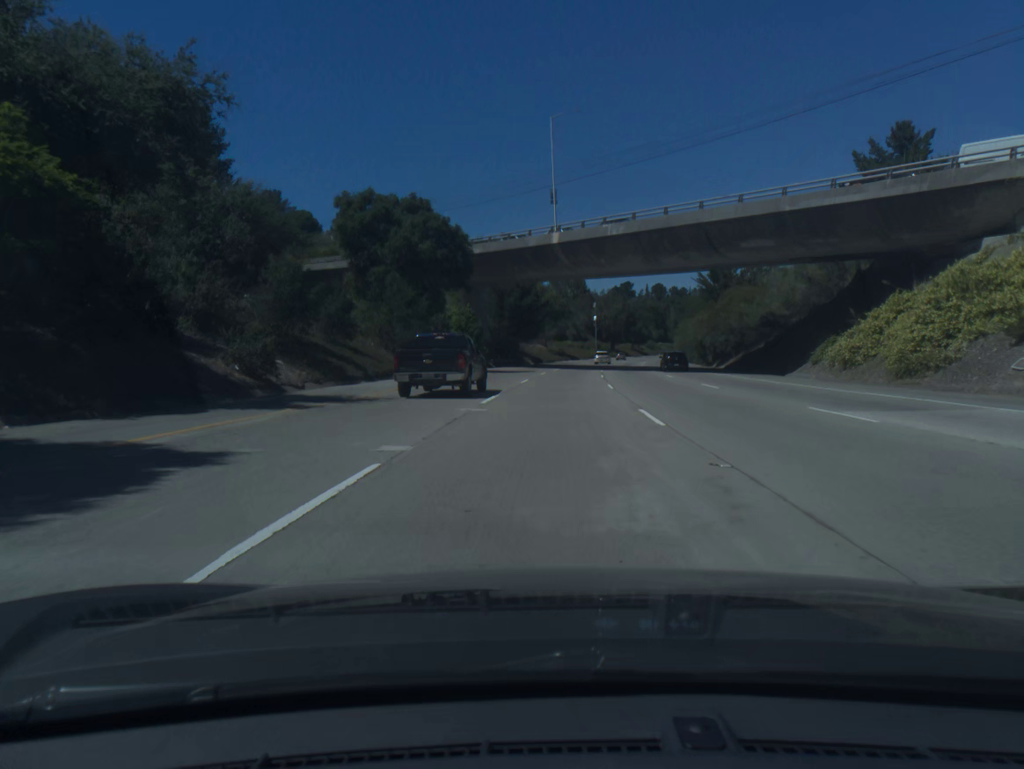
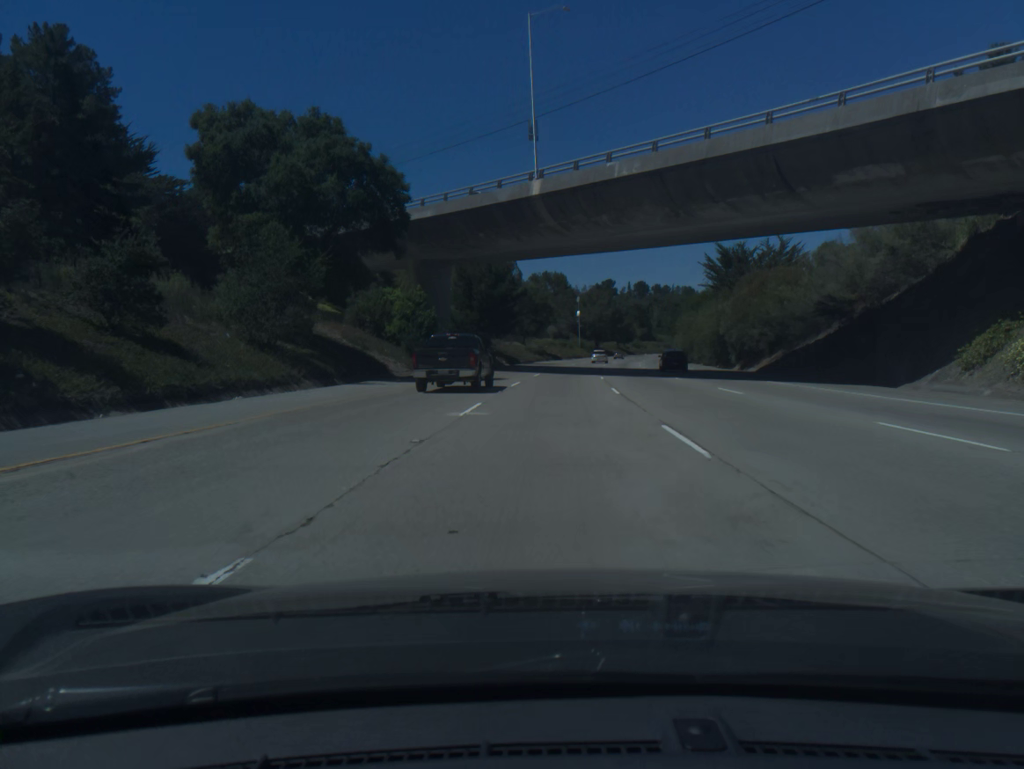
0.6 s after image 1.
(+0.3, +18.4) m; +2°
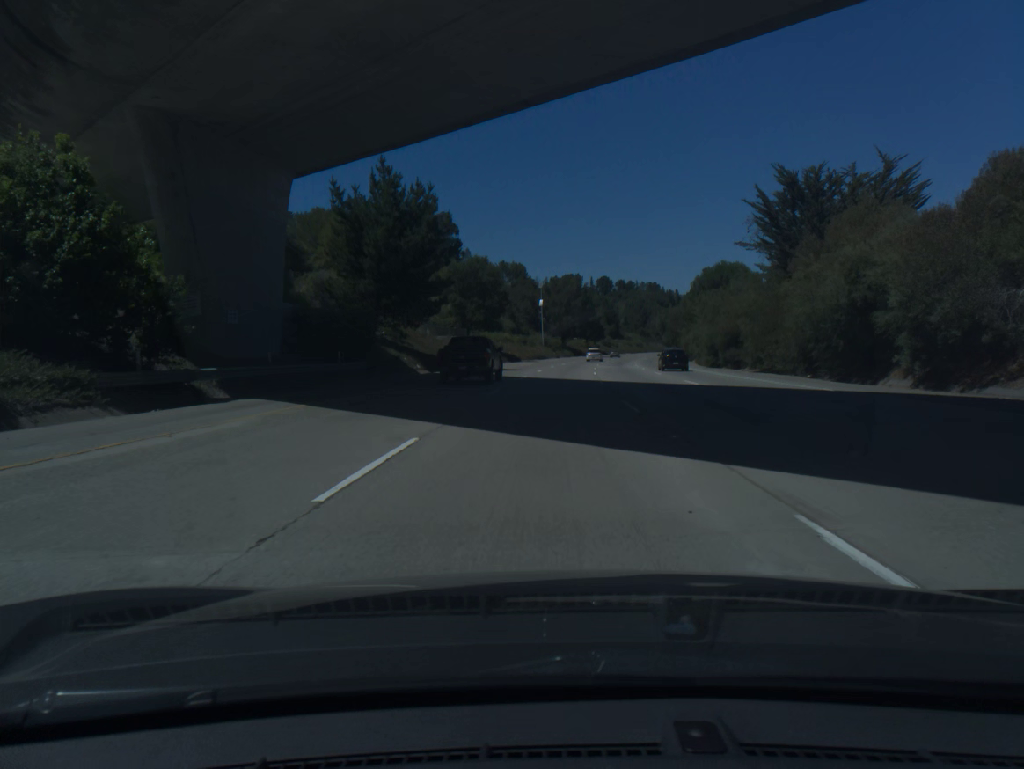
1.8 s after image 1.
(+1.2, +36.9) m; +4°
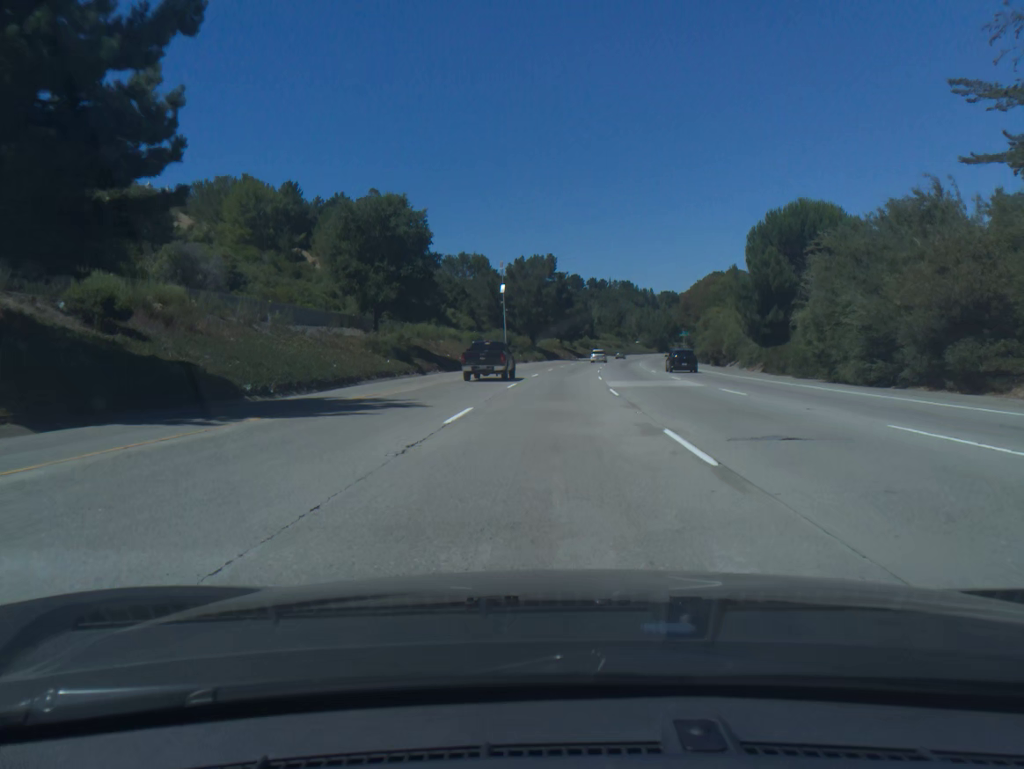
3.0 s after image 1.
(+0.8, +36.9) m; +3°
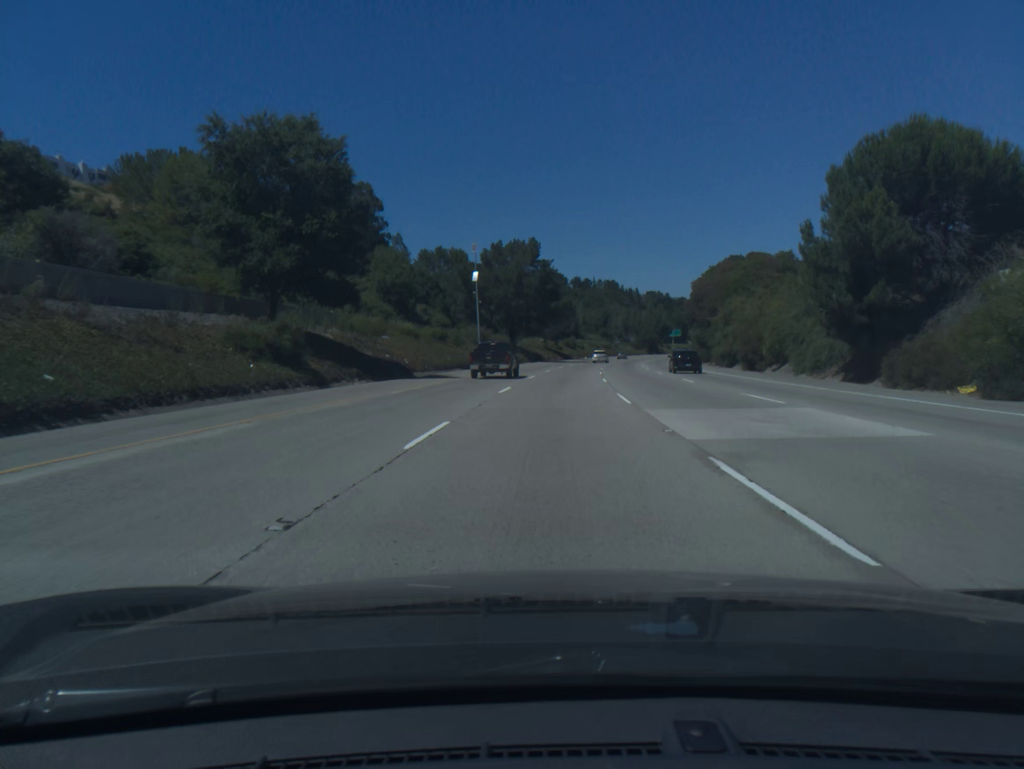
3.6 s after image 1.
(+0.2, +18.5) m; +1°
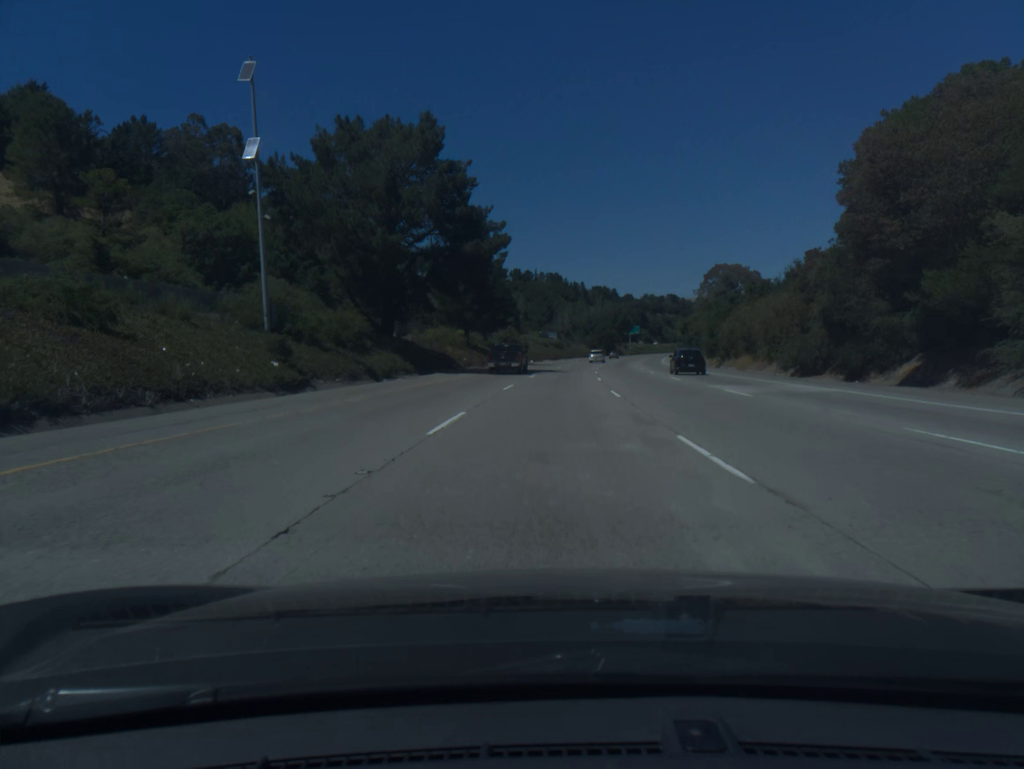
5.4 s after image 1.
(+2.0, +55.5) m; +4°
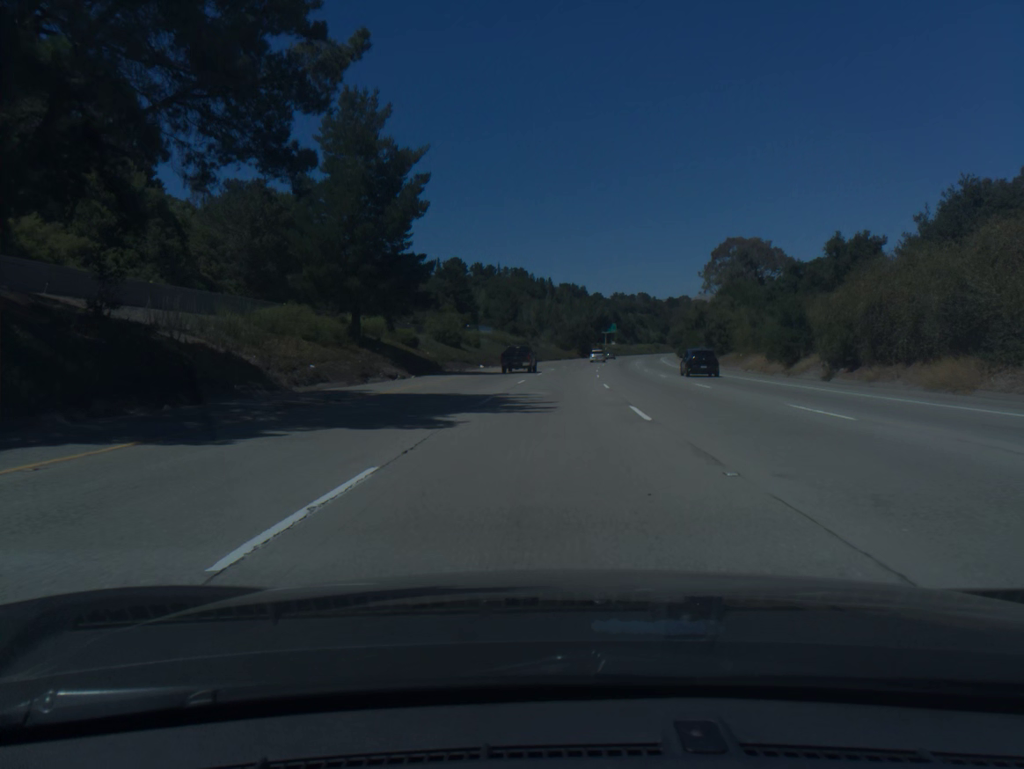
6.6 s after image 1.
(+0.8, +37.1) m; +3°
